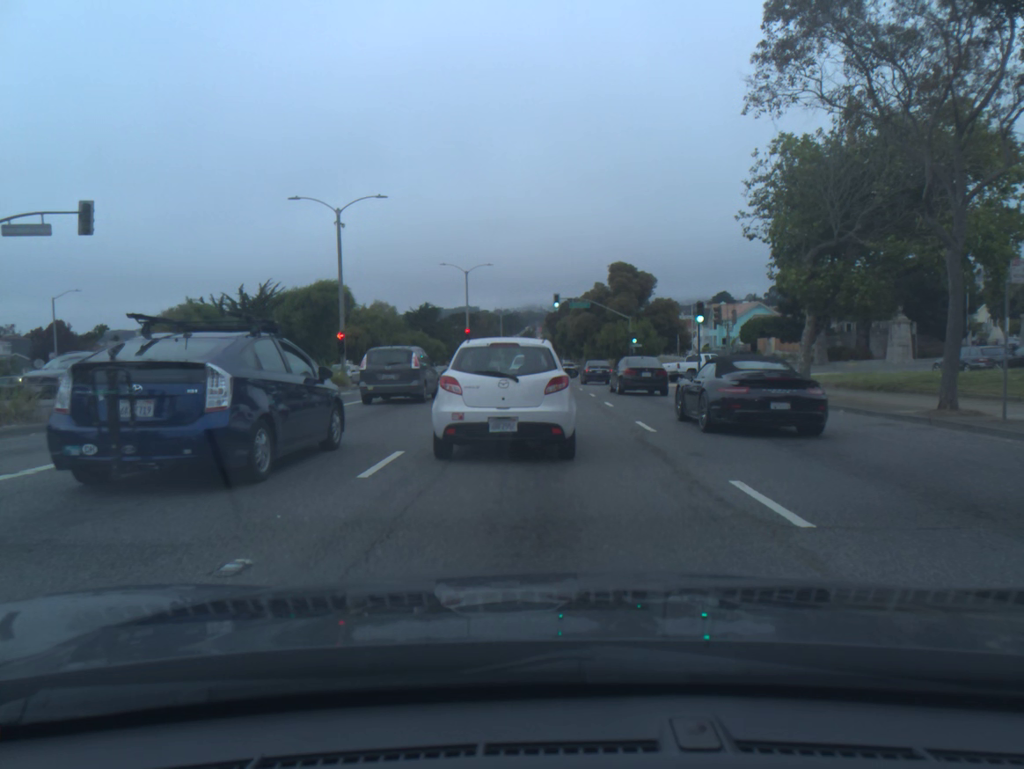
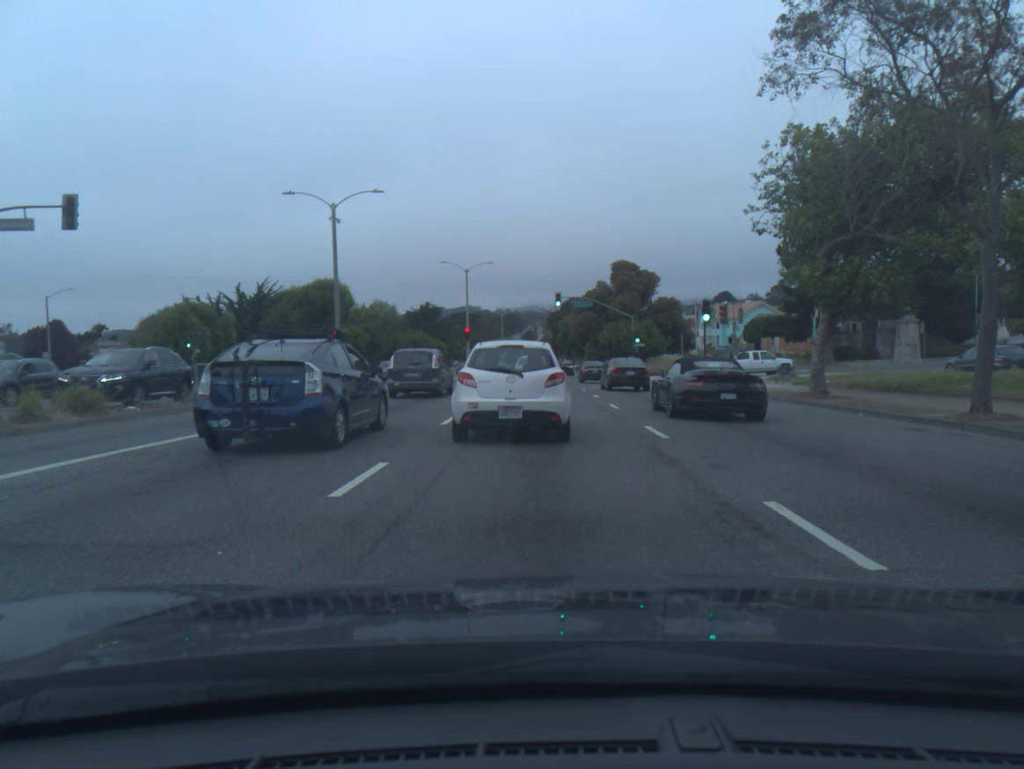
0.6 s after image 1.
(0.0, +1.1) m; 0°
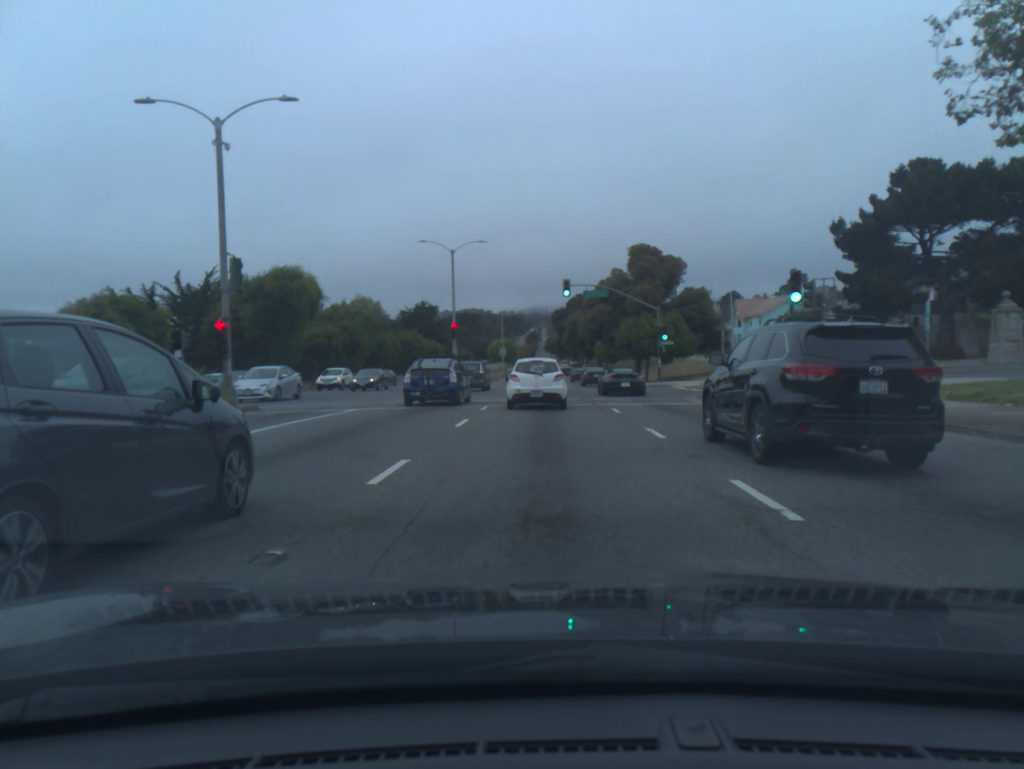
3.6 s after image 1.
(-0.1, +13.0) m; -1°
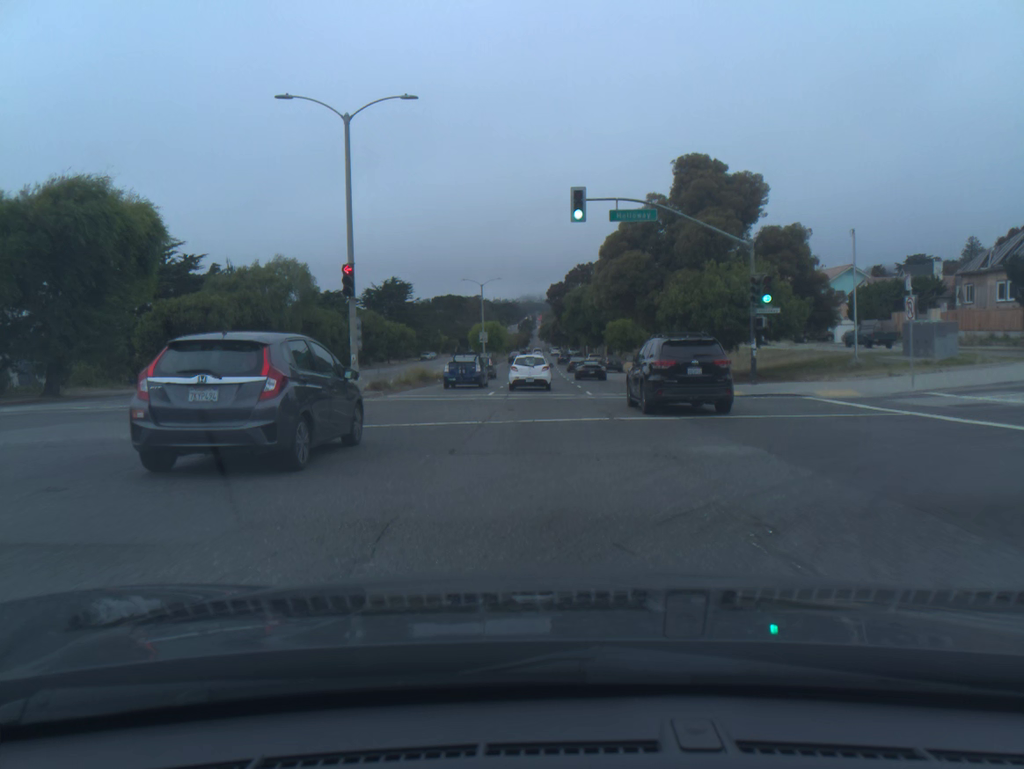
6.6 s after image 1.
(+0.1, +26.6) m; 0°
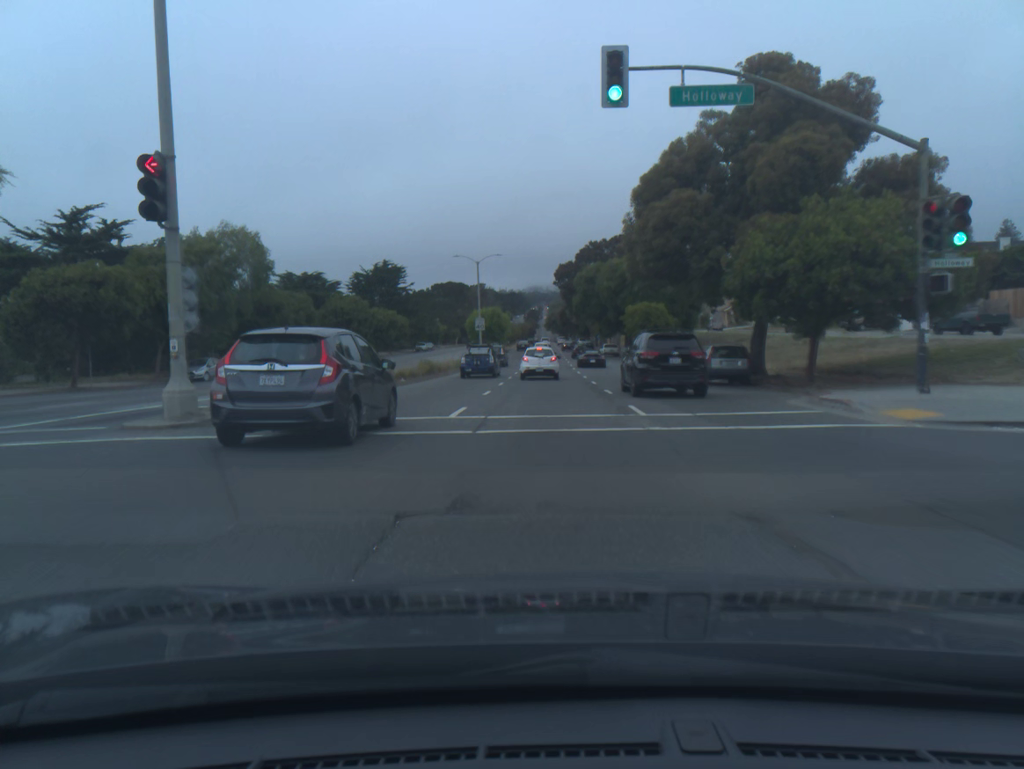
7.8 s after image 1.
(0.0, +13.1) m; 0°
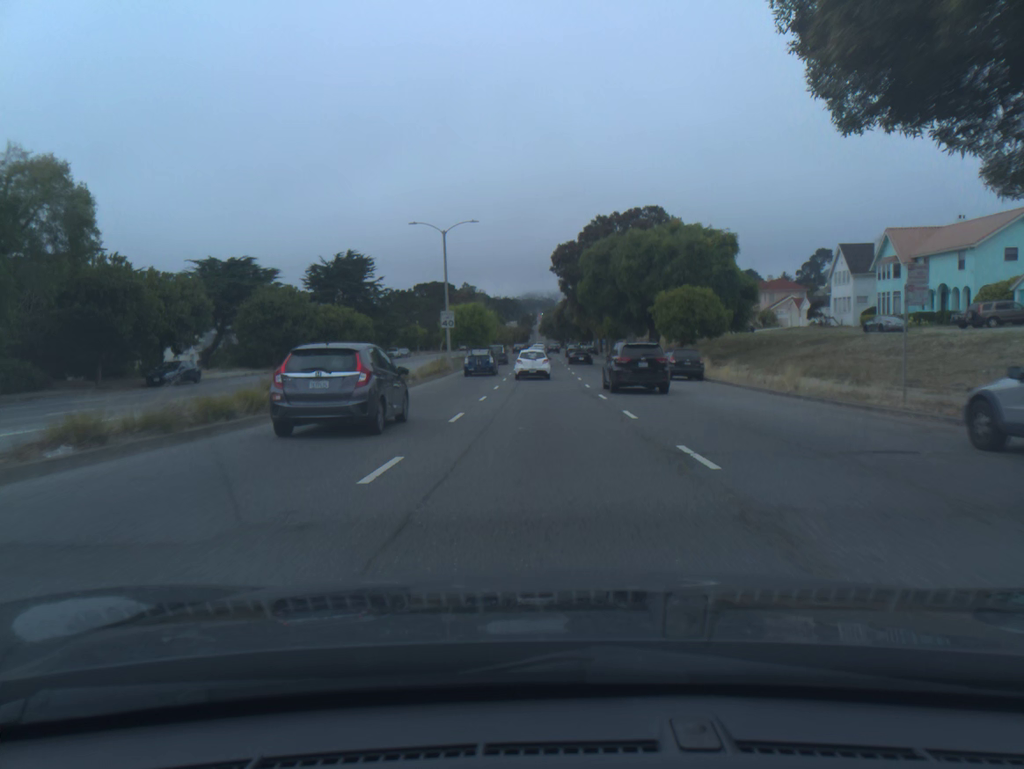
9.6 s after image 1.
(+0.1, +21.8) m; 0°
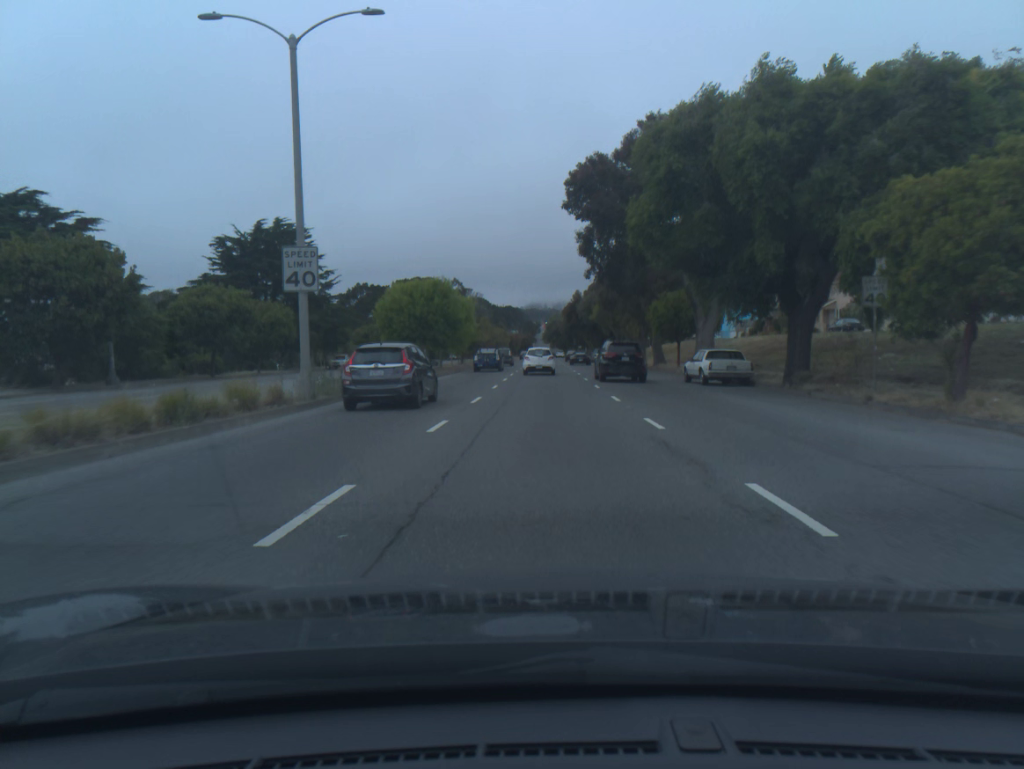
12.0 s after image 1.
(-0.1, +32.1) m; 0°
